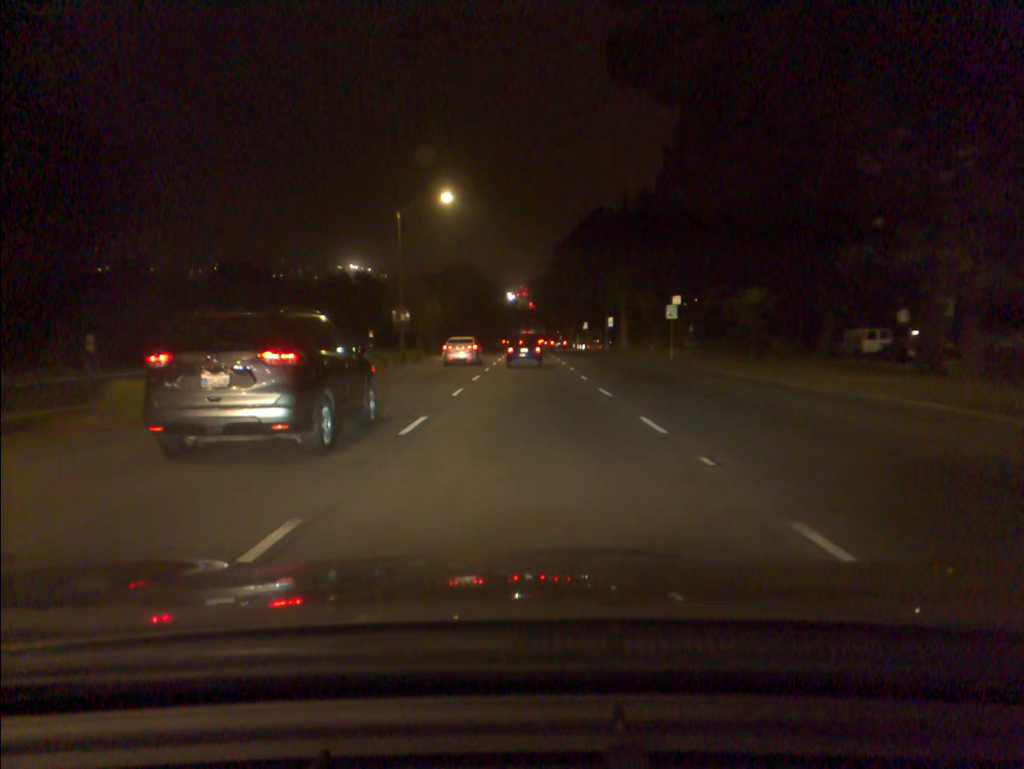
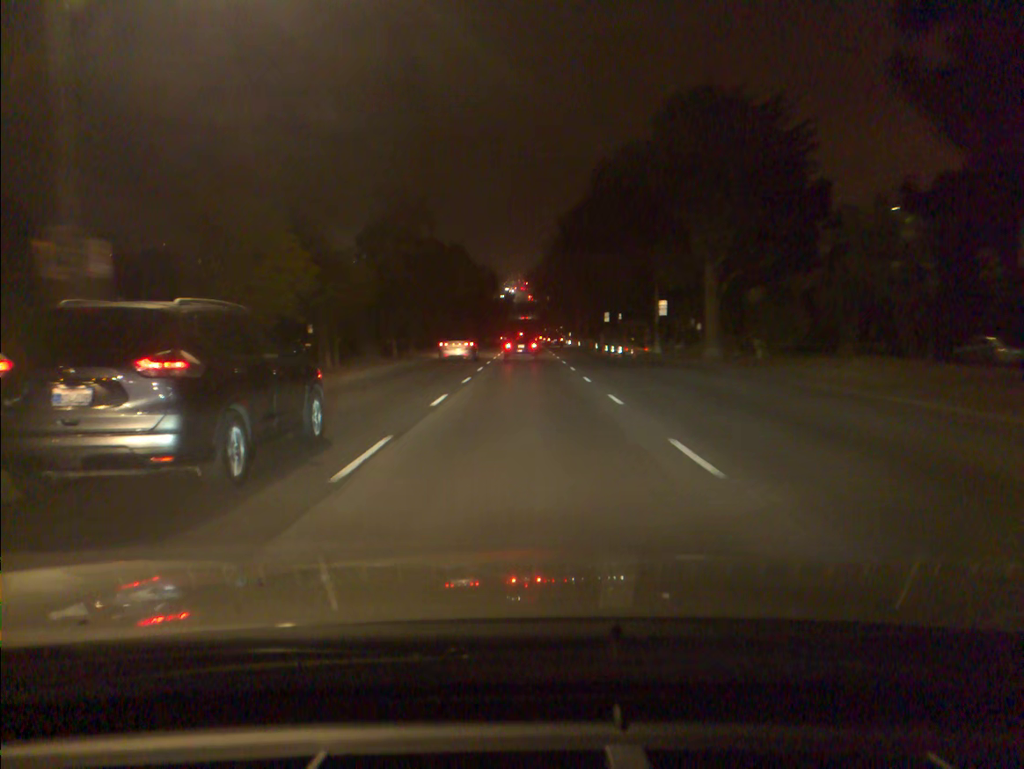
(+0.1, +32.4) m; 0°
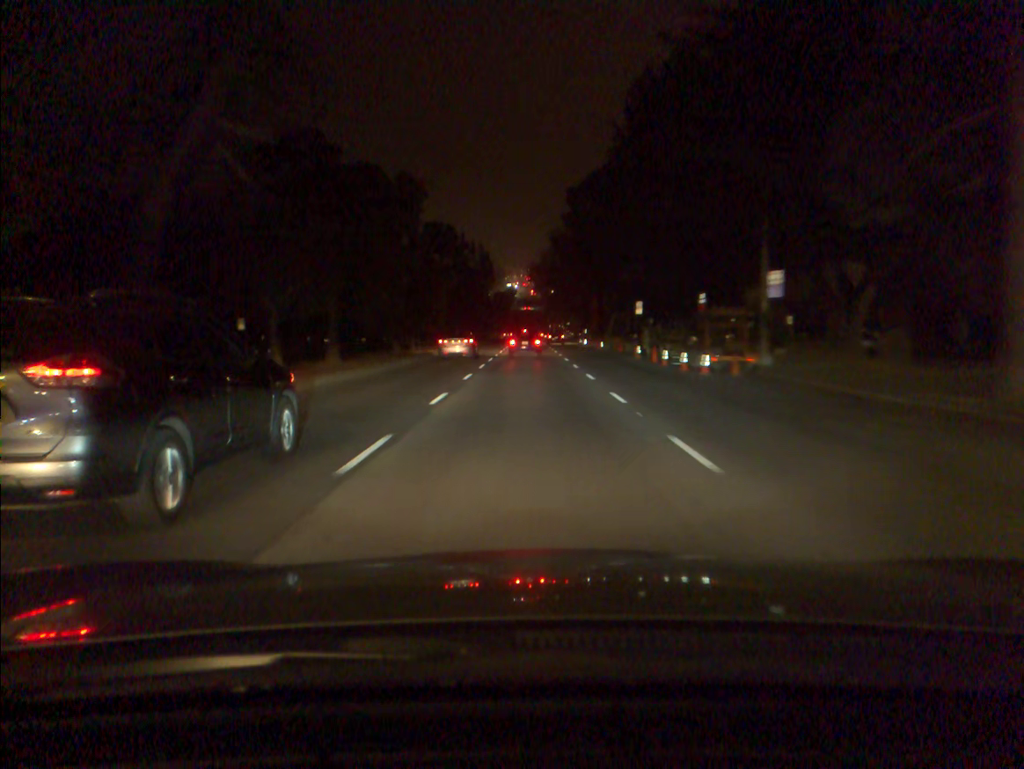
(0.0, +22.1) m; 0°
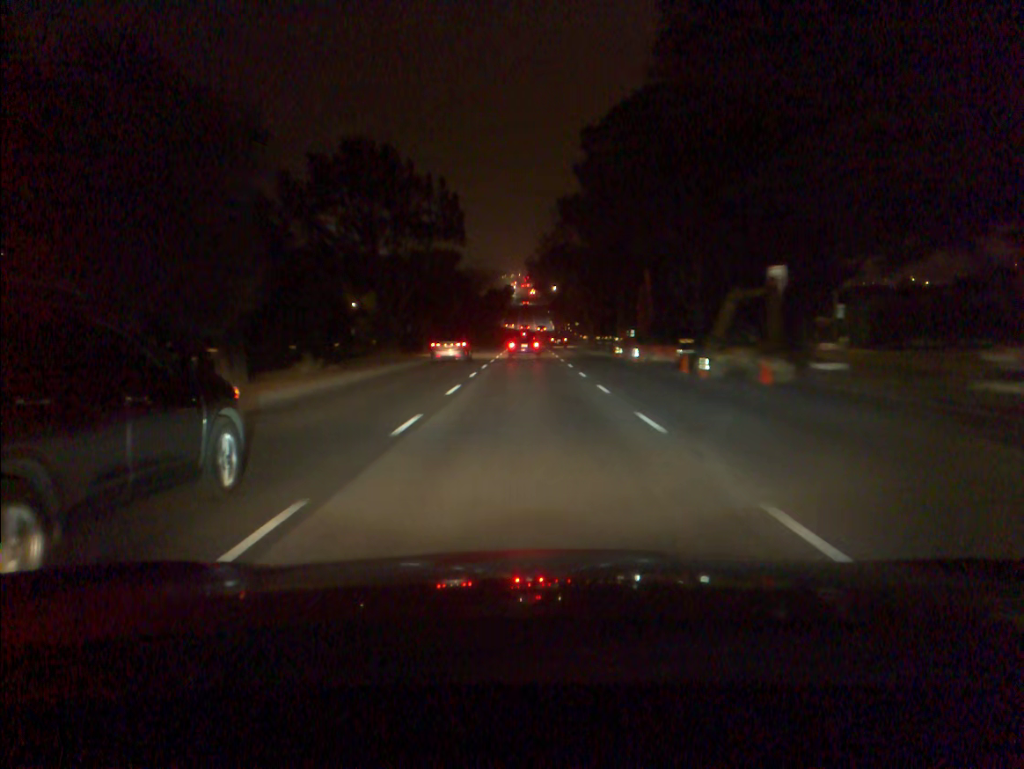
(-0.1, +33.5) m; 0°
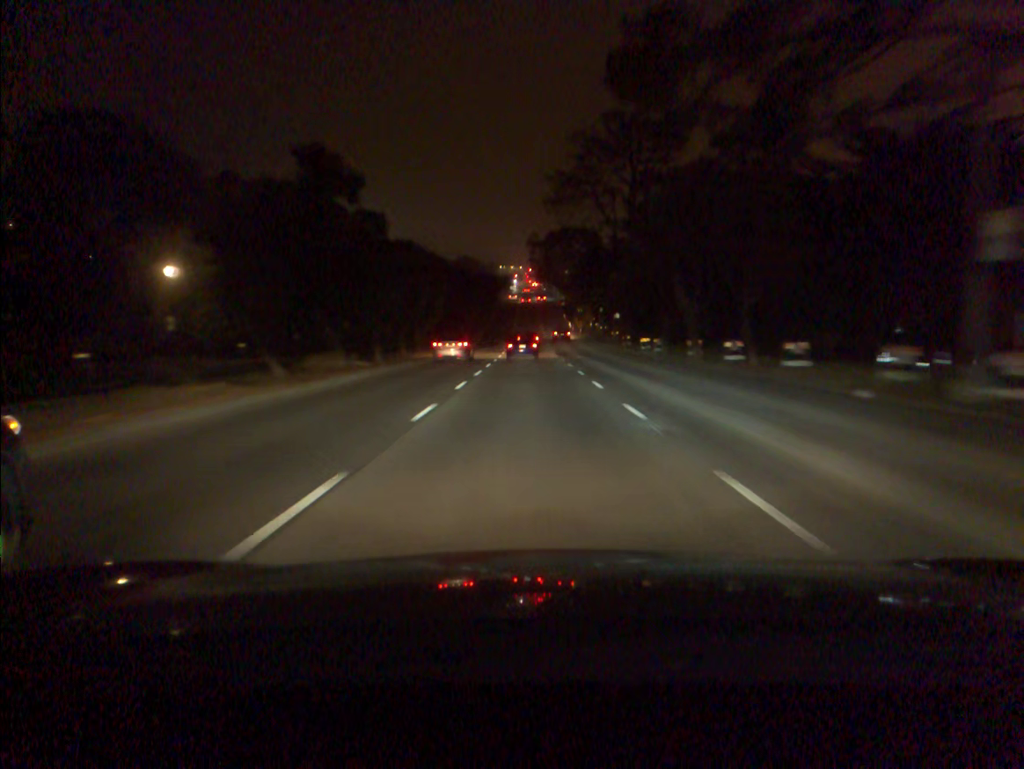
(+0.1, +56.2) m; 0°
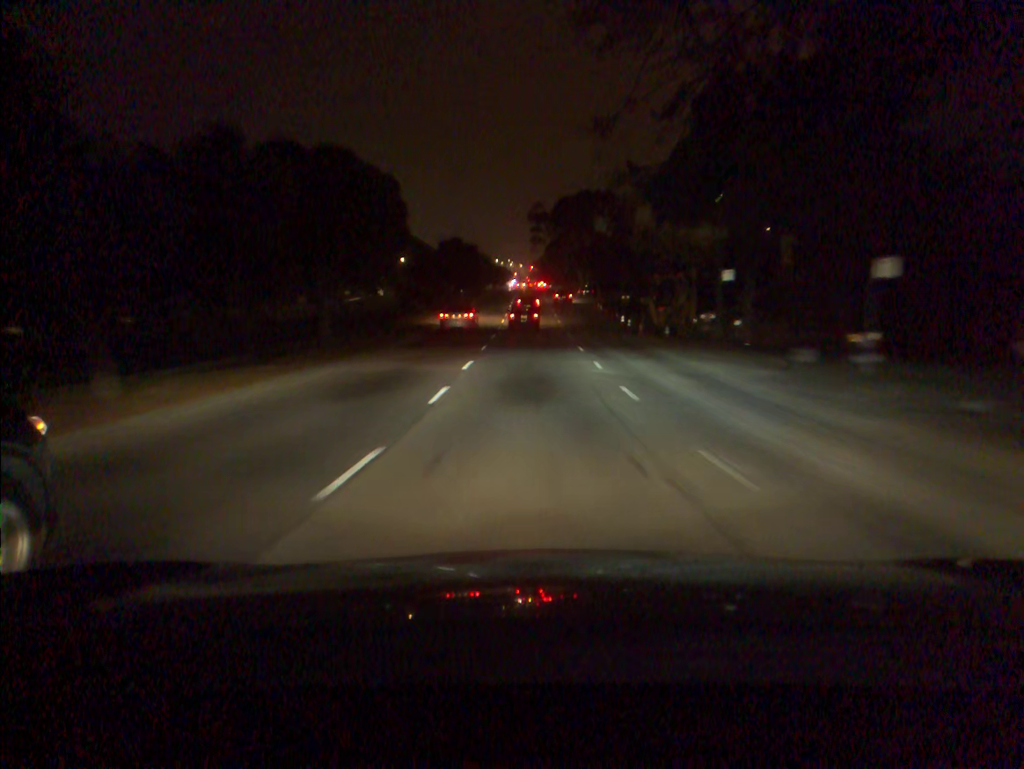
(+0.1, +56.5) m; 0°
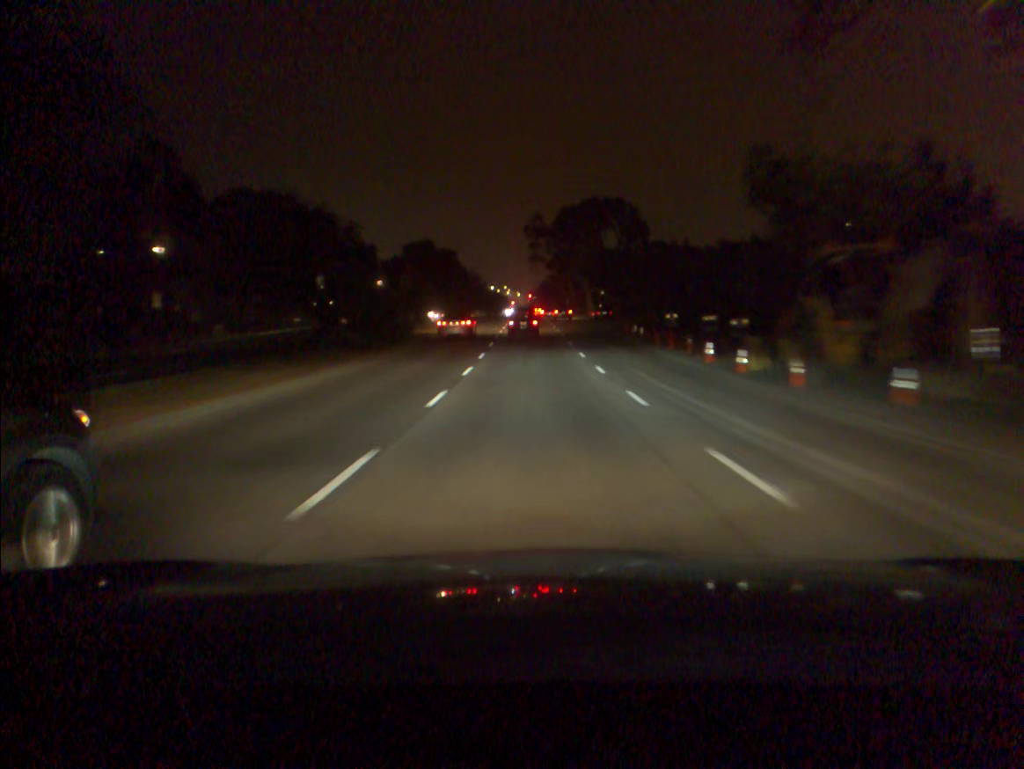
(0.0, +22.6) m; 0°
